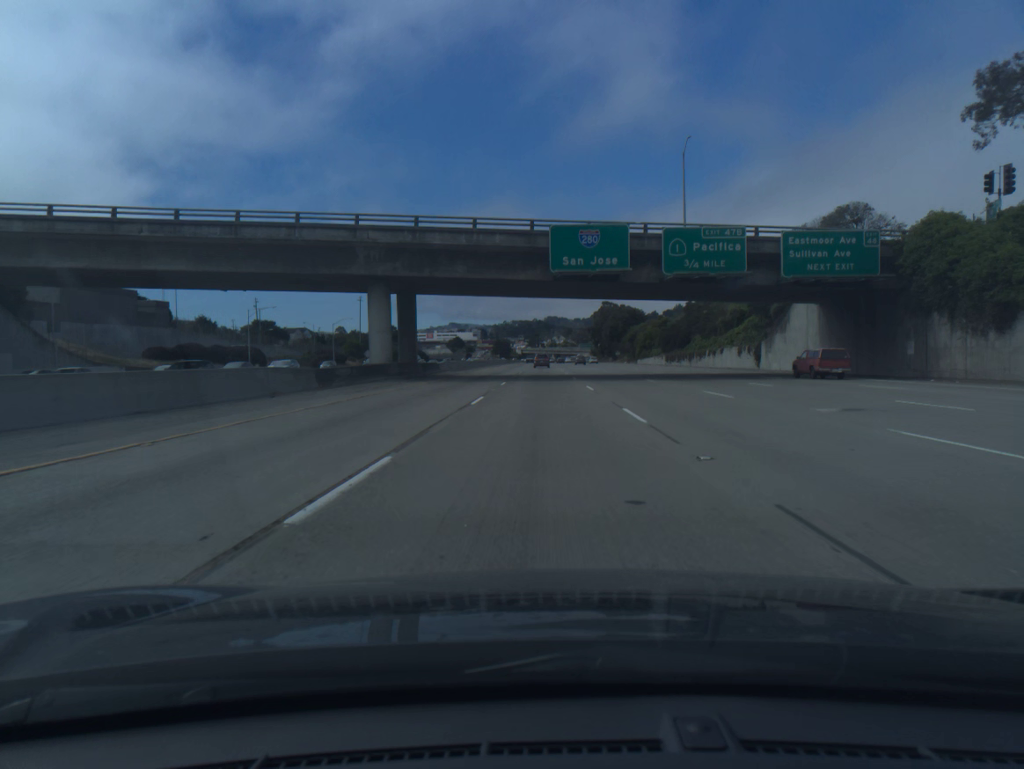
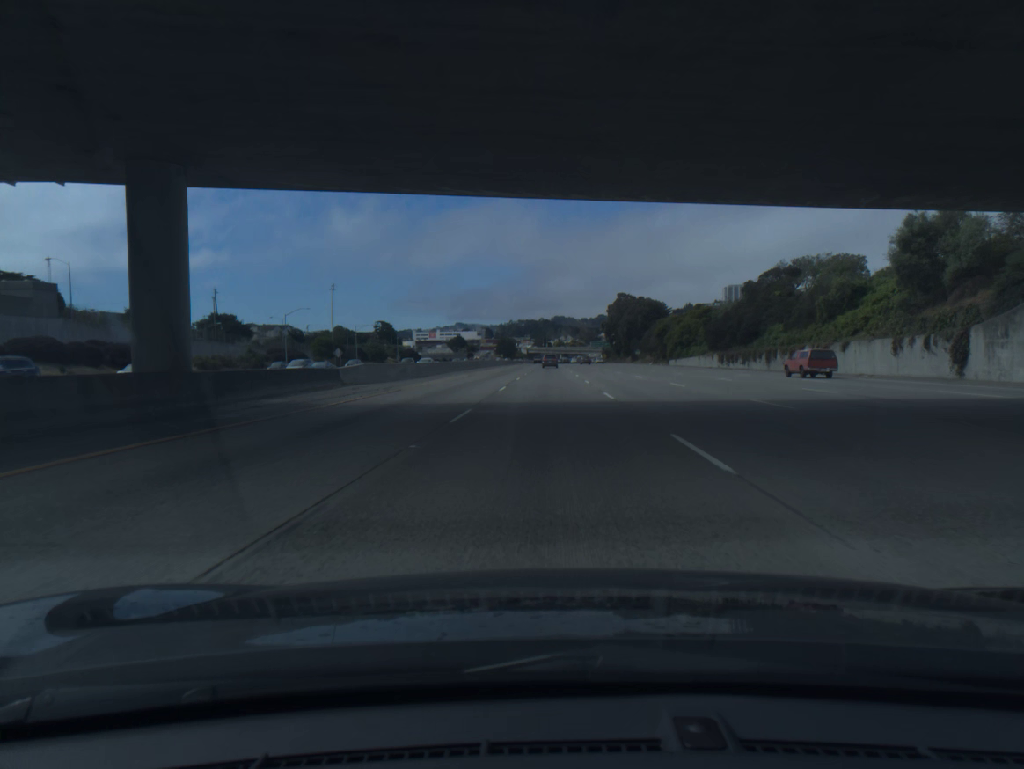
(-0.1, +35.5) m; 0°
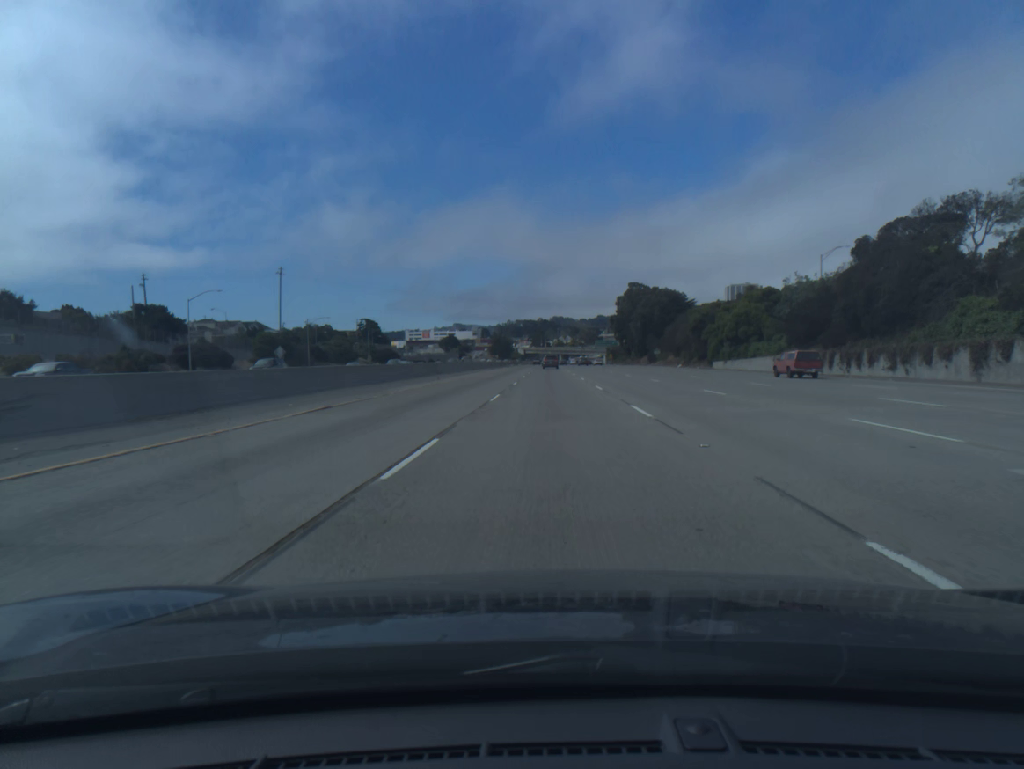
(0.0, +36.0) m; 0°
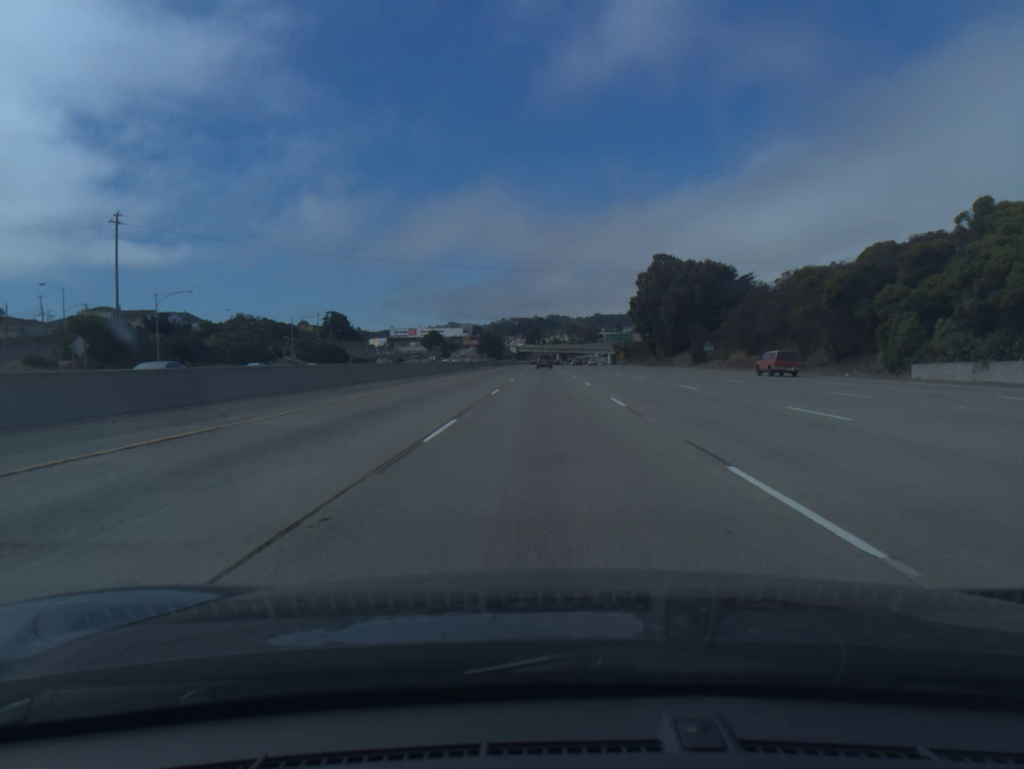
(+0.2, +54.9) m; 0°
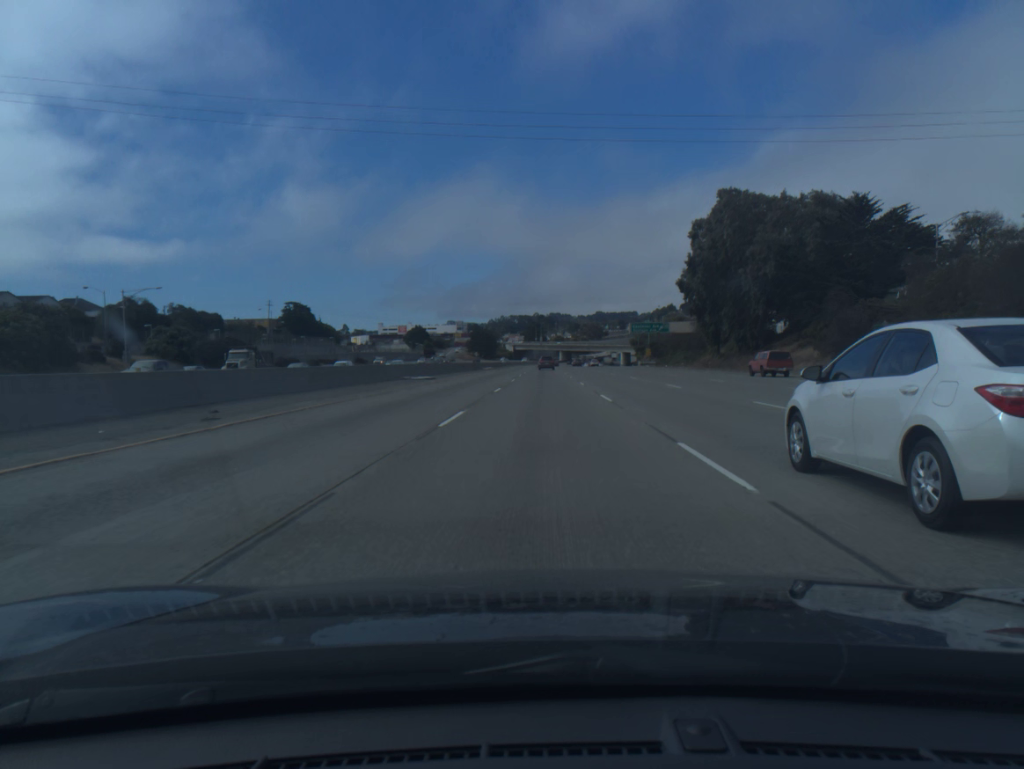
(0.0, +55.9) m; 0°
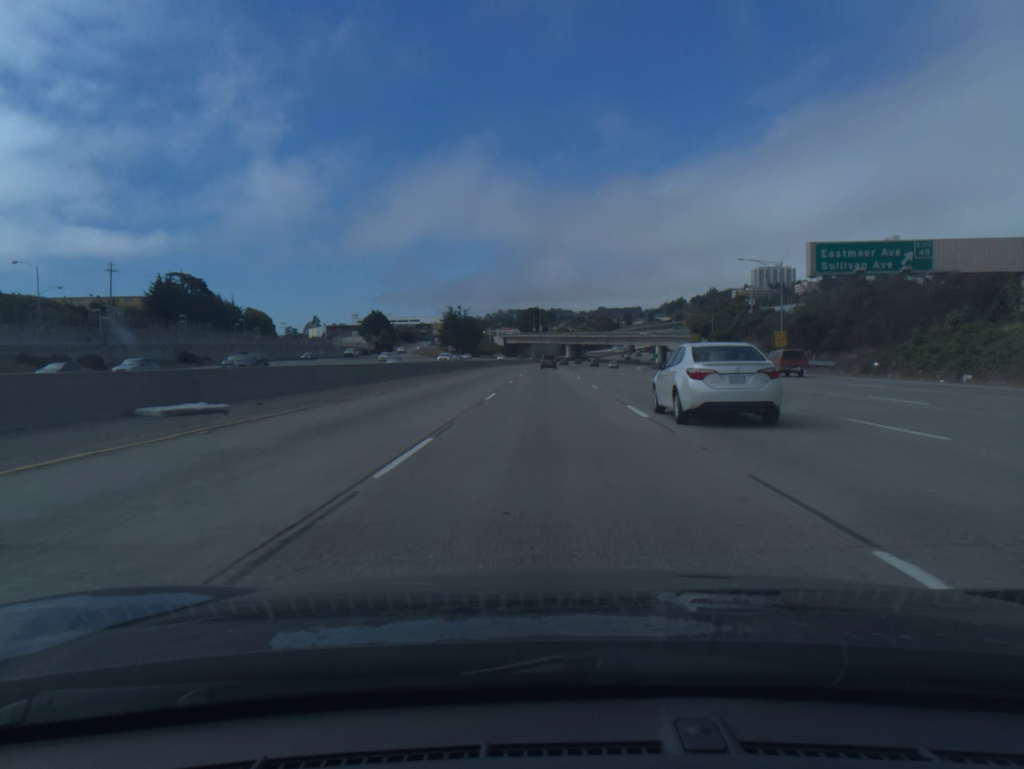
(-0.3, +93.8) m; 0°
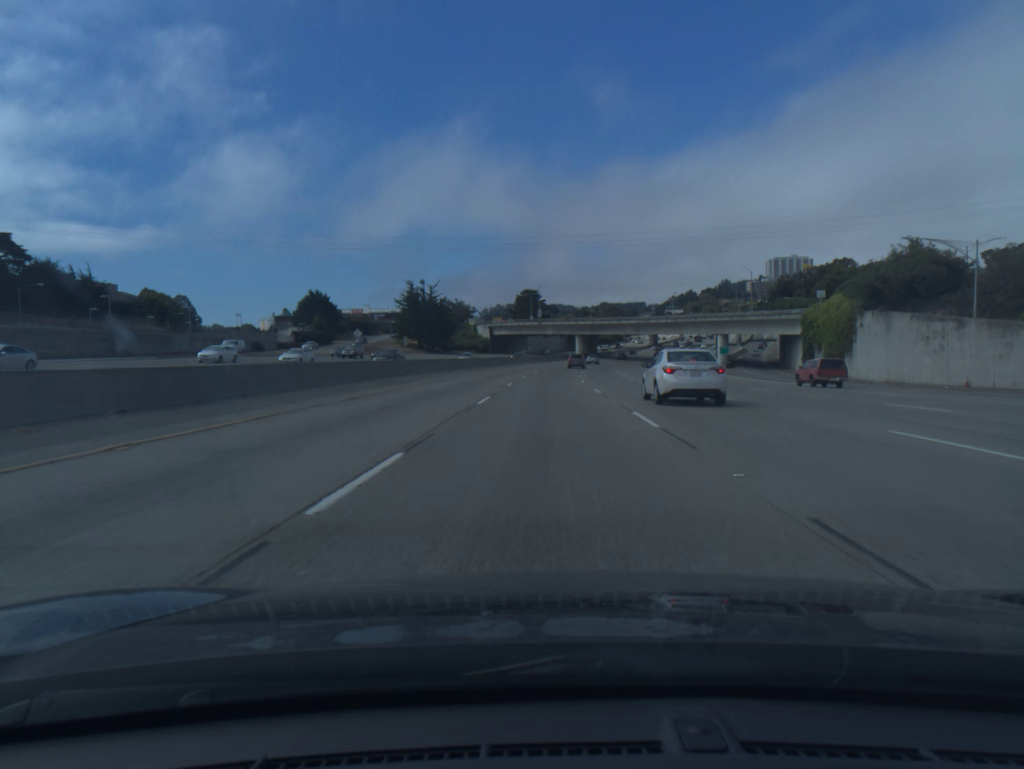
(0.0, +75.1) m; 0°
